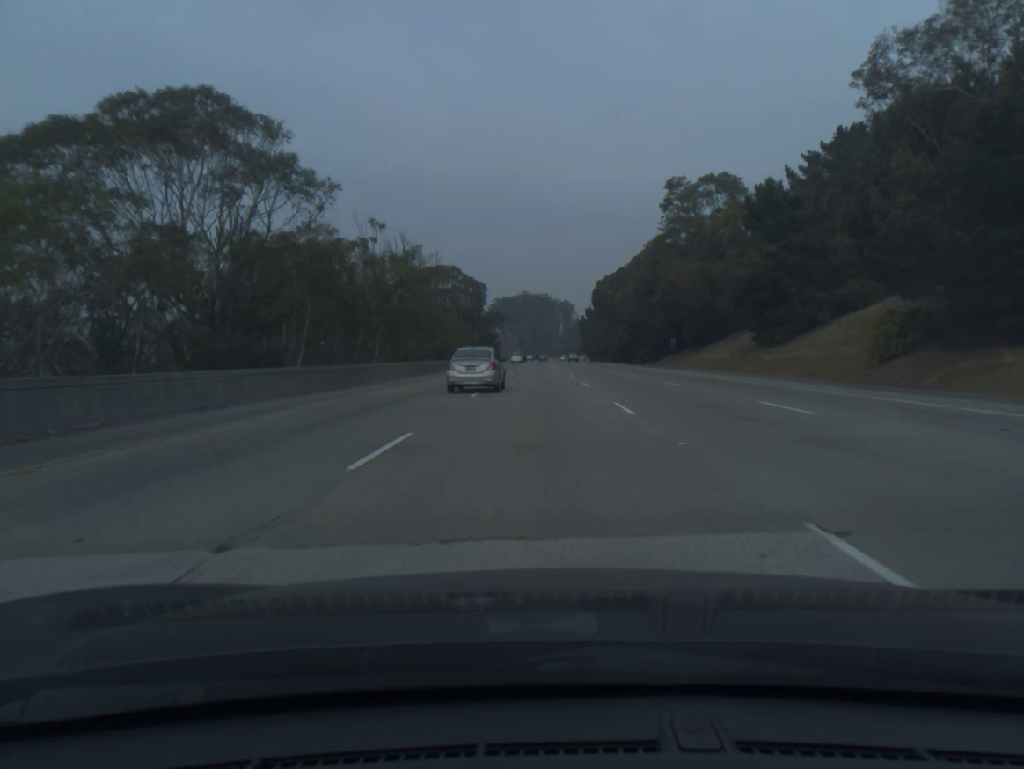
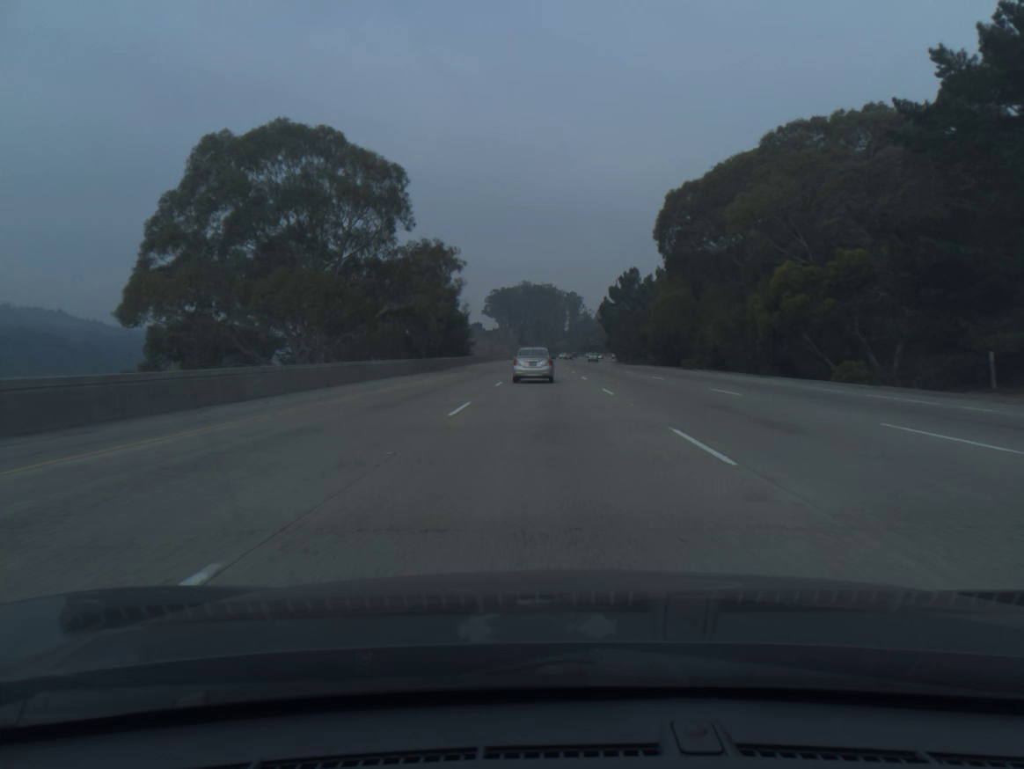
(-0.4, +80.7) m; 0°
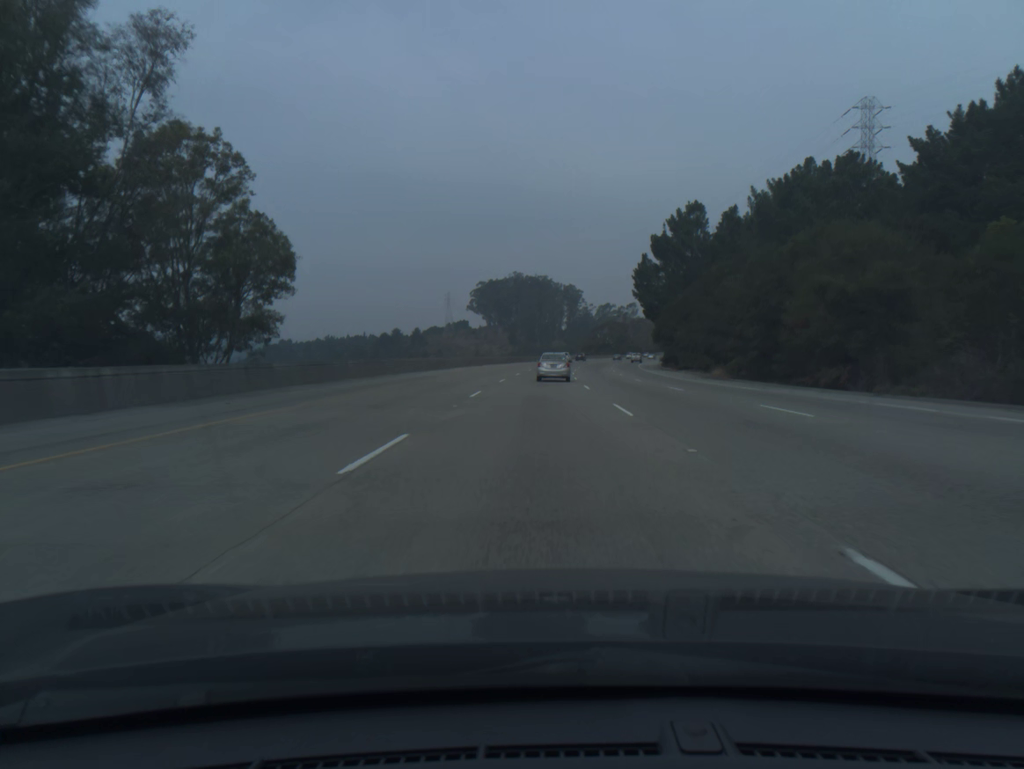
(+0.3, +80.5) m; 0°
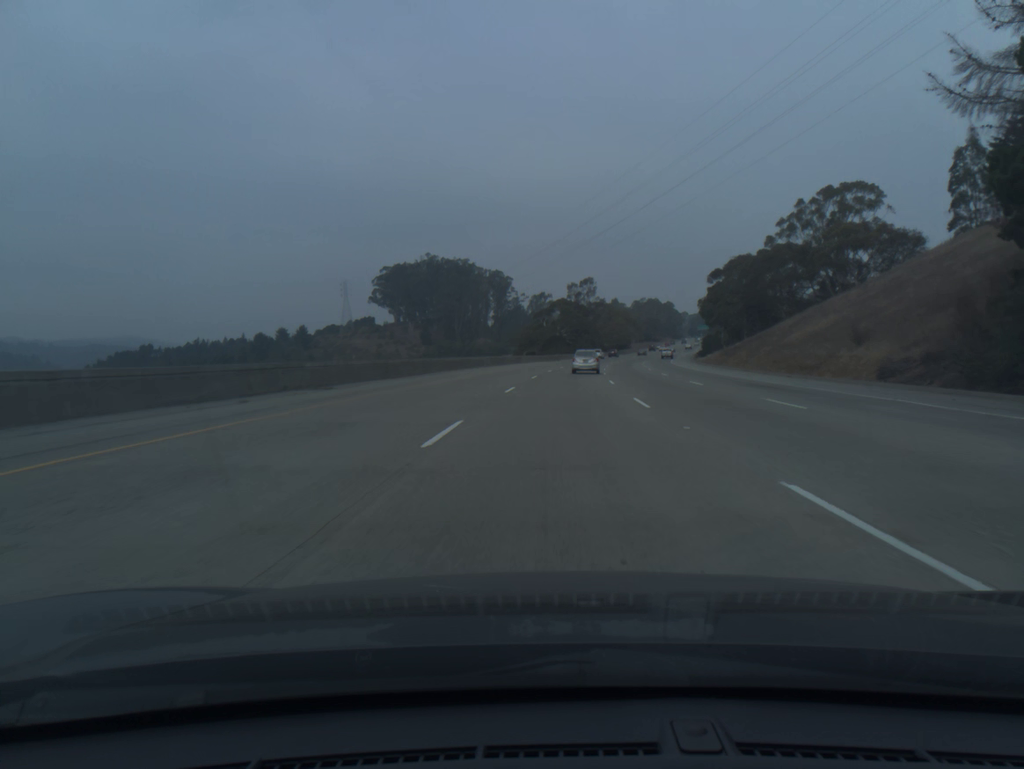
(+2.6, +99.9) m; +5°
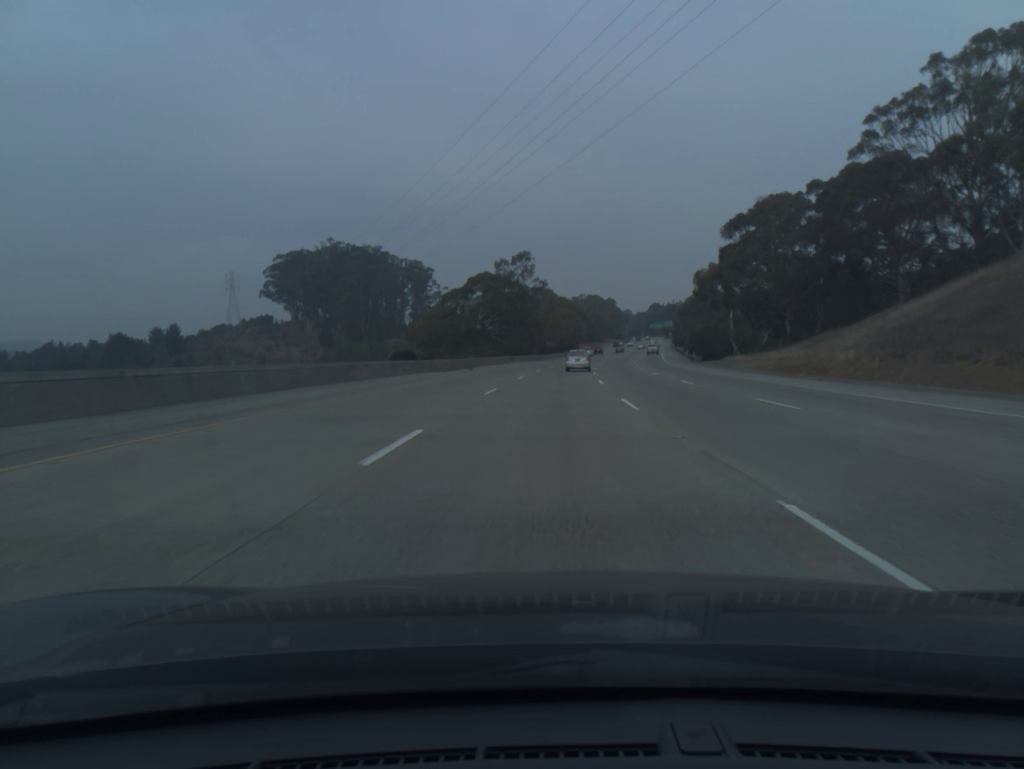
(+2.8, +59.7) m; +5°
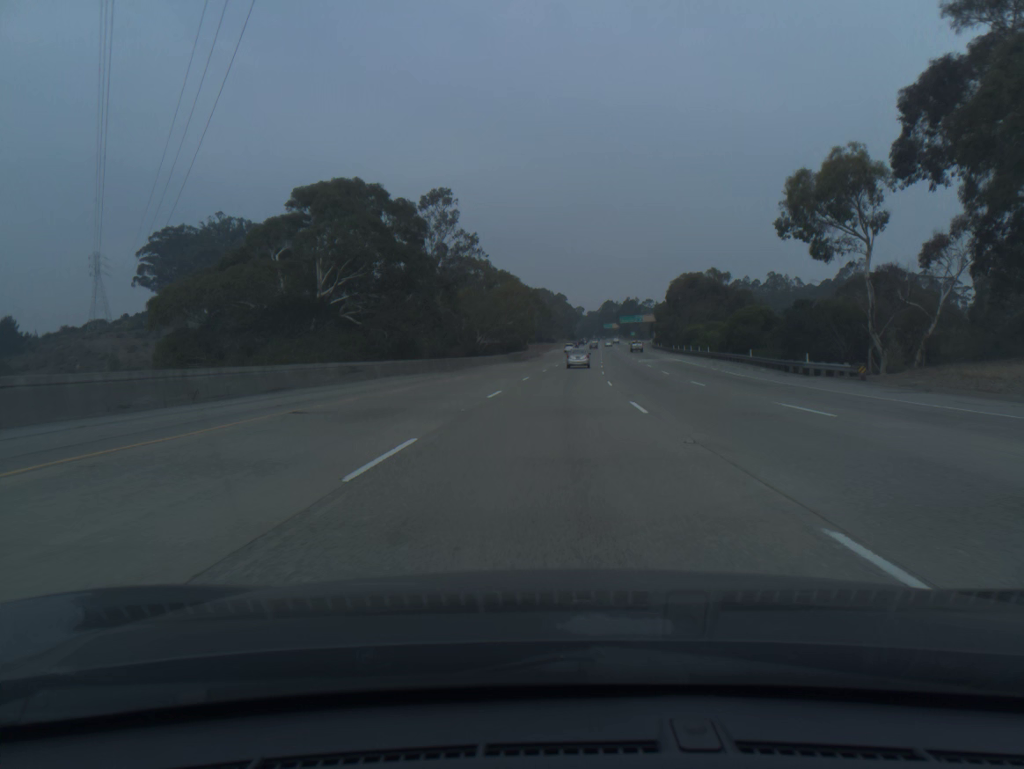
(+2.0, +59.6) m; +4°
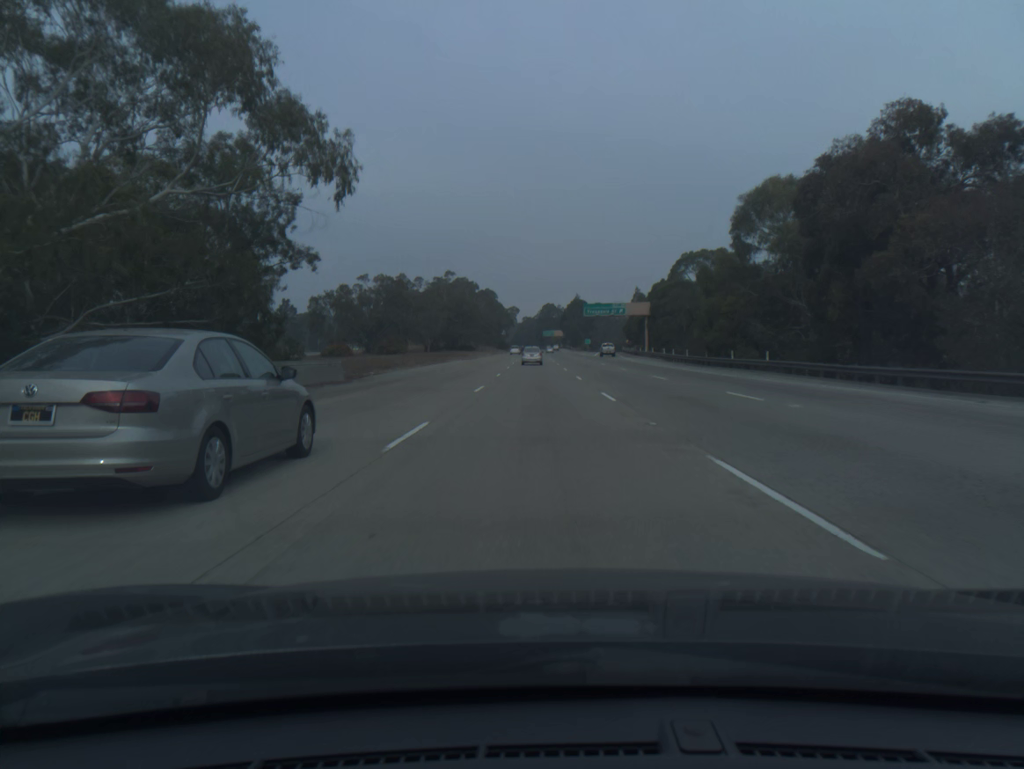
(+5.6, +99.7) m; +5°
